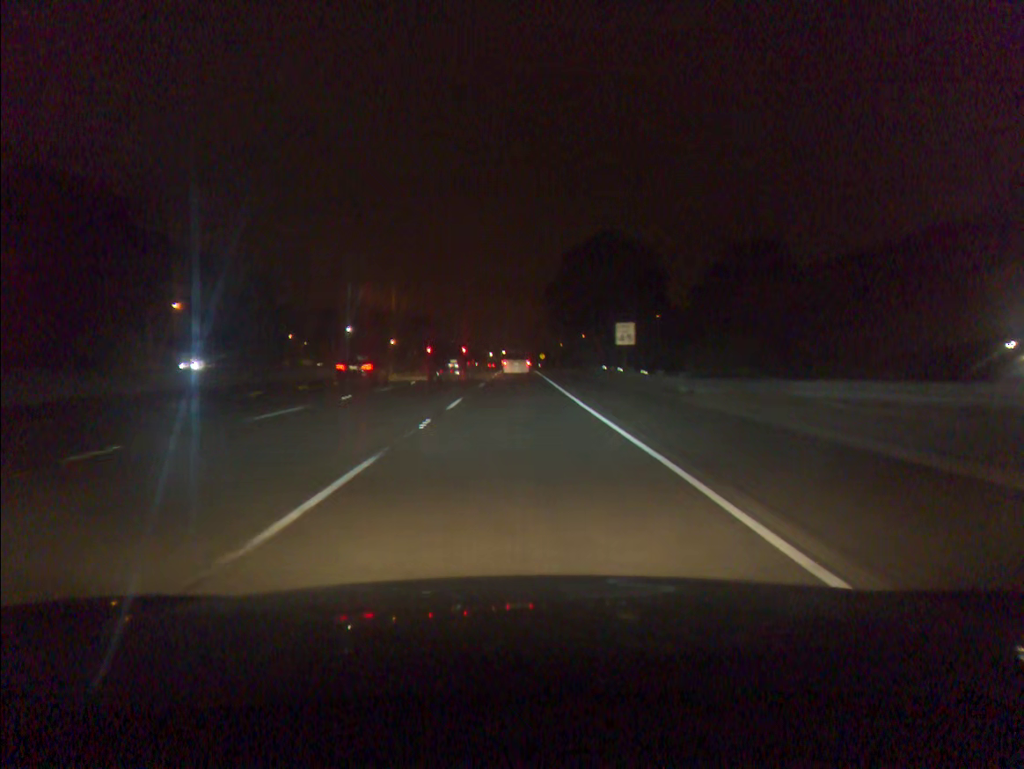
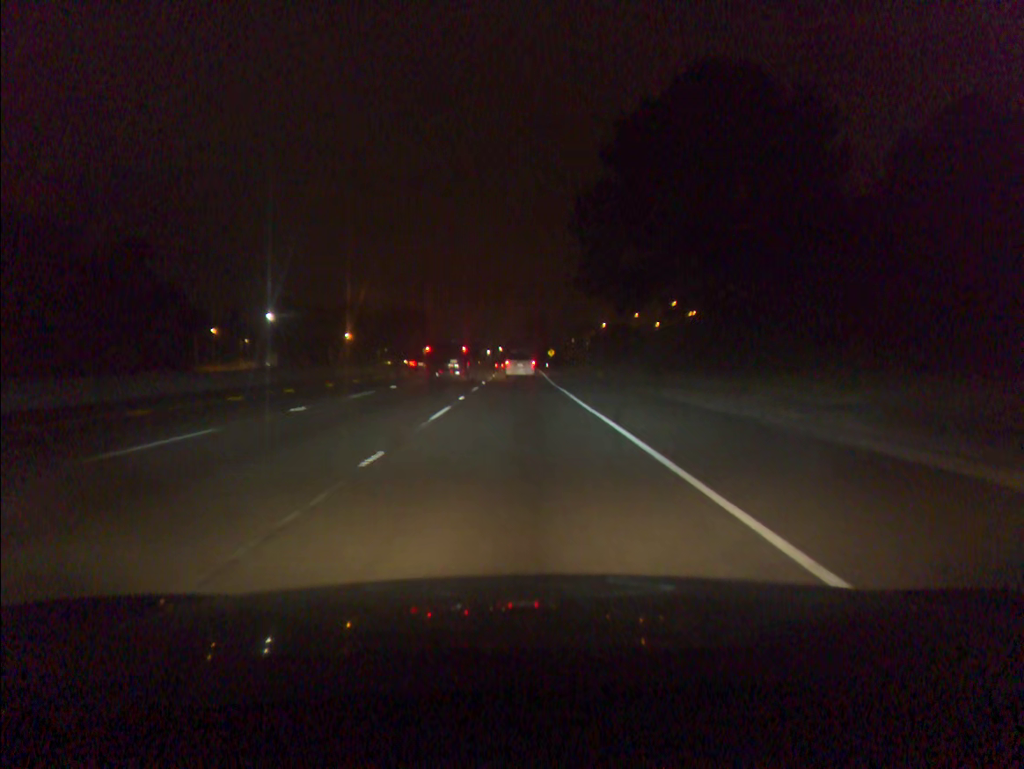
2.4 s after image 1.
(-0.1, +64.0) m; 0°
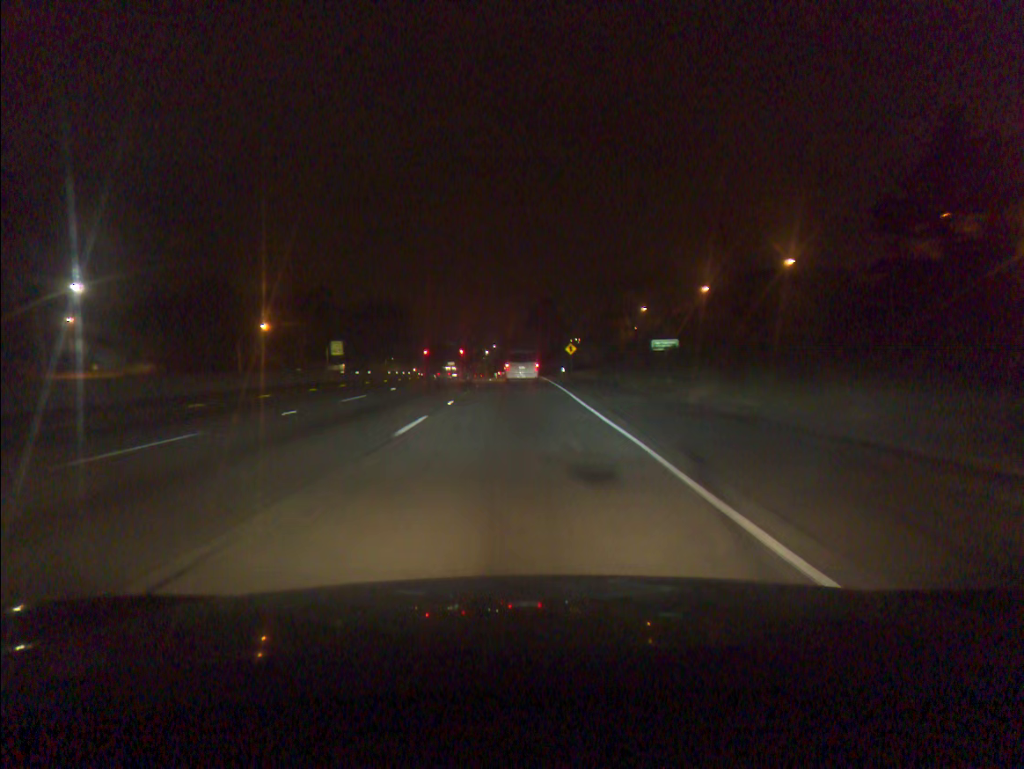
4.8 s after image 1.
(+0.1, +59.9) m; 0°
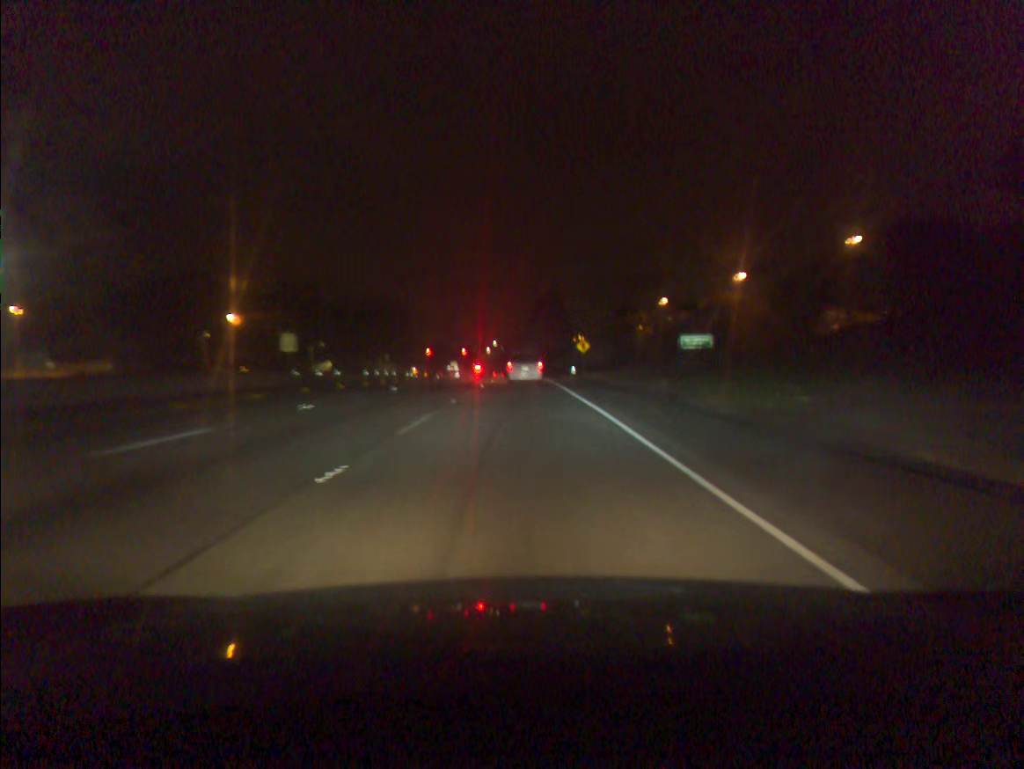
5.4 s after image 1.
(0.0, +14.2) m; 0°
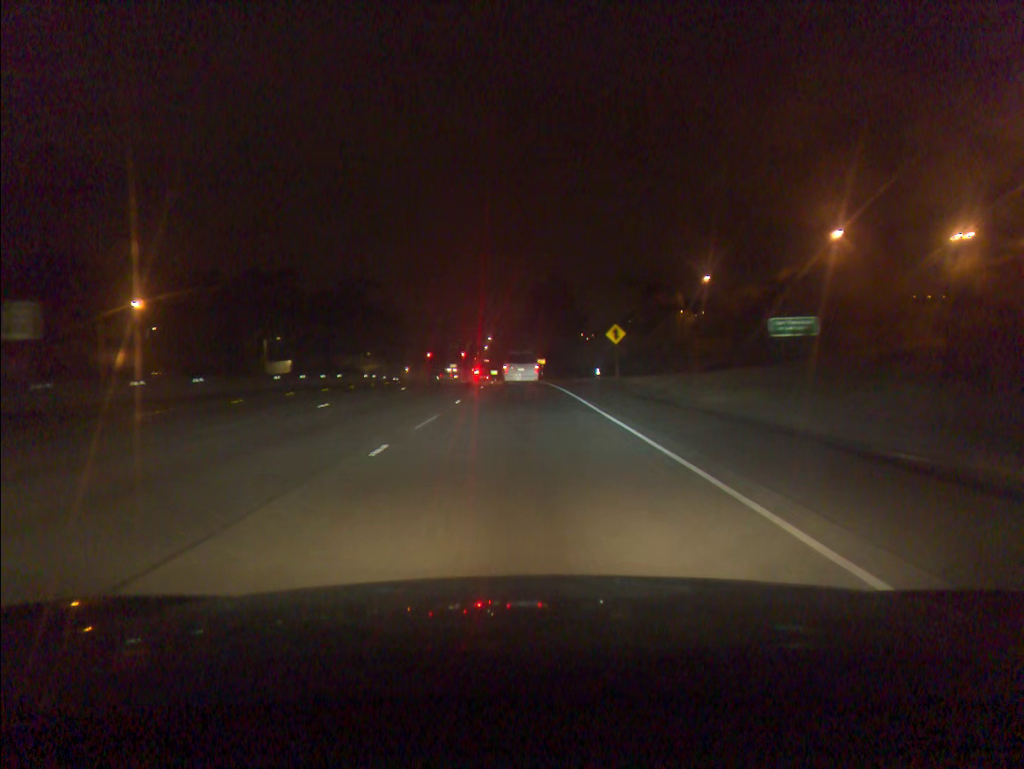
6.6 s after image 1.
(+0.1, +27.8) m; 0°
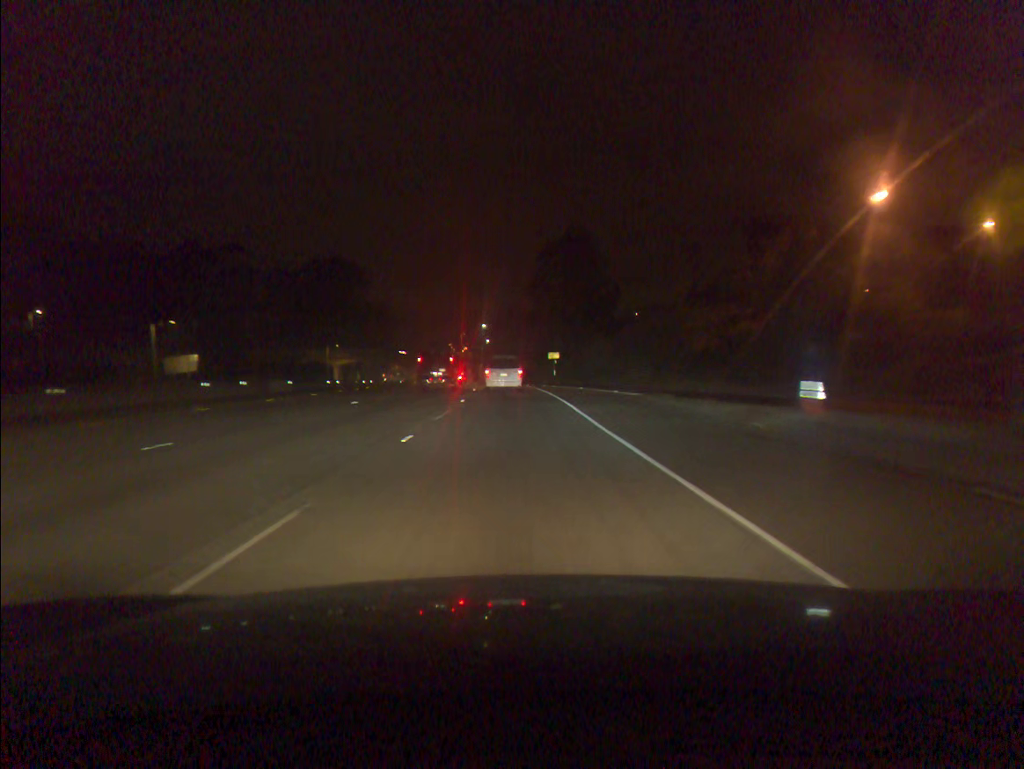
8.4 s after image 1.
(0.0, +40.4) m; 0°
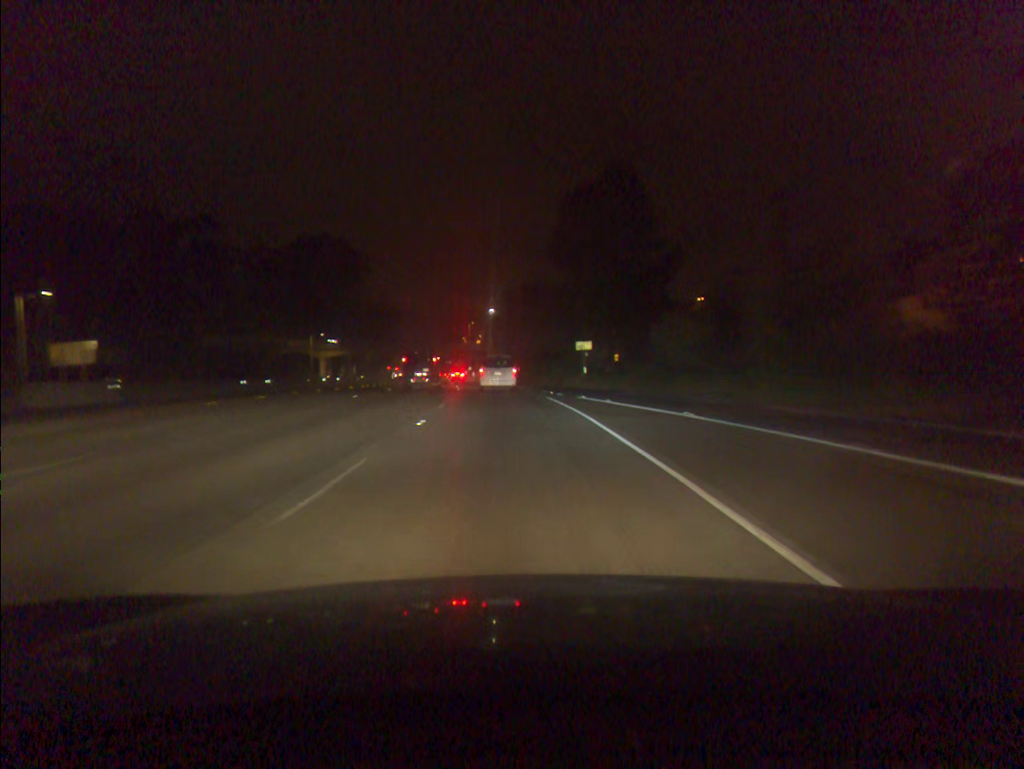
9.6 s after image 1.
(-0.2, +26.2) m; -1°
